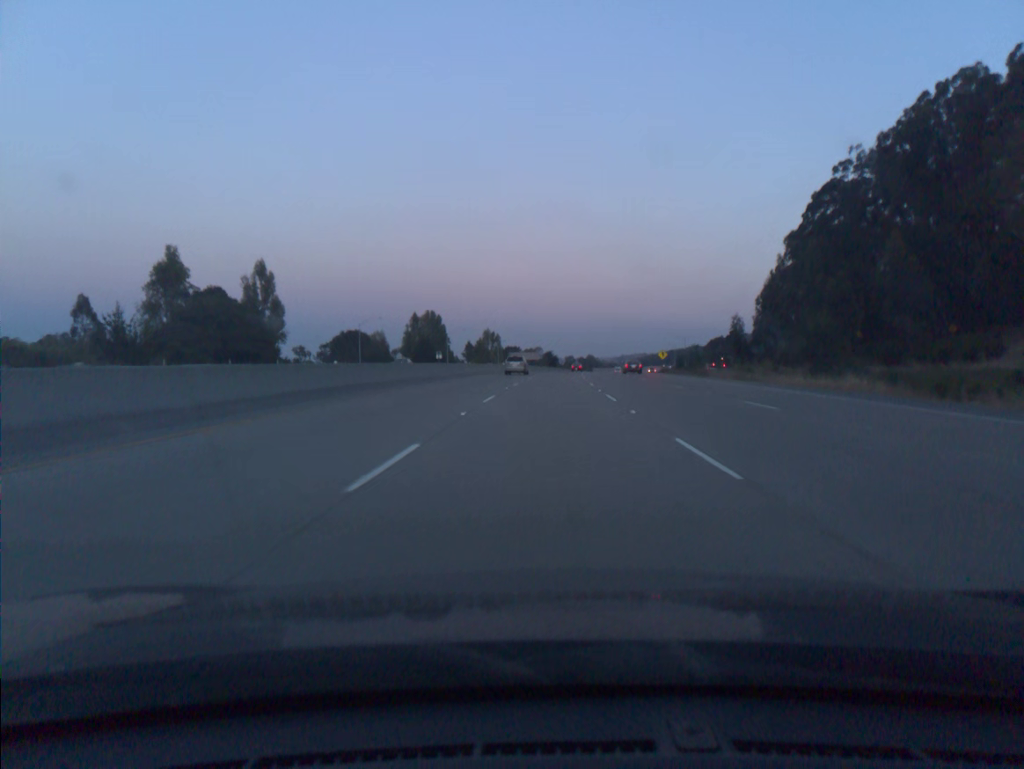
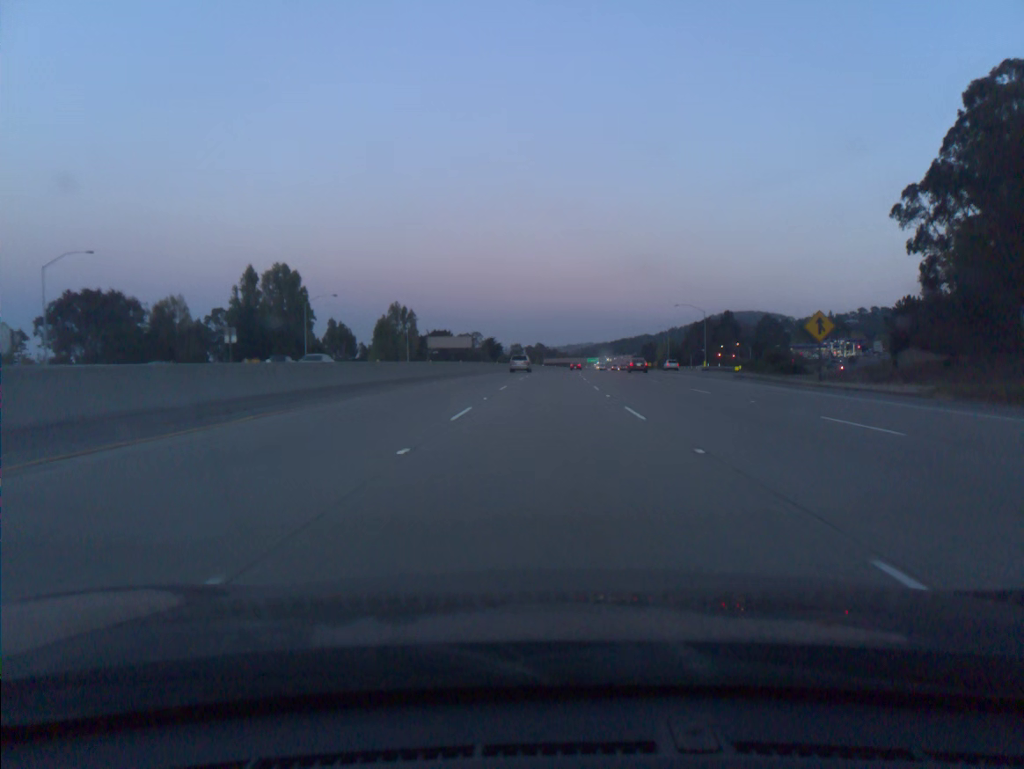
(+3.0, +92.3) m; +4°
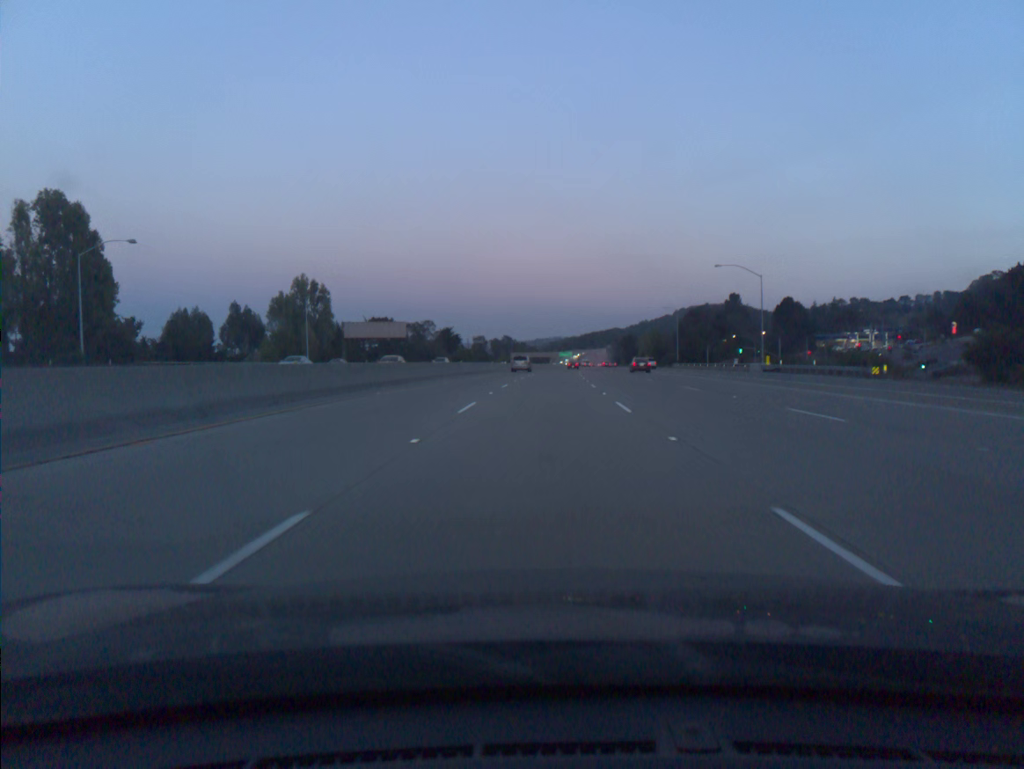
(+1.1, +55.3) m; +2°
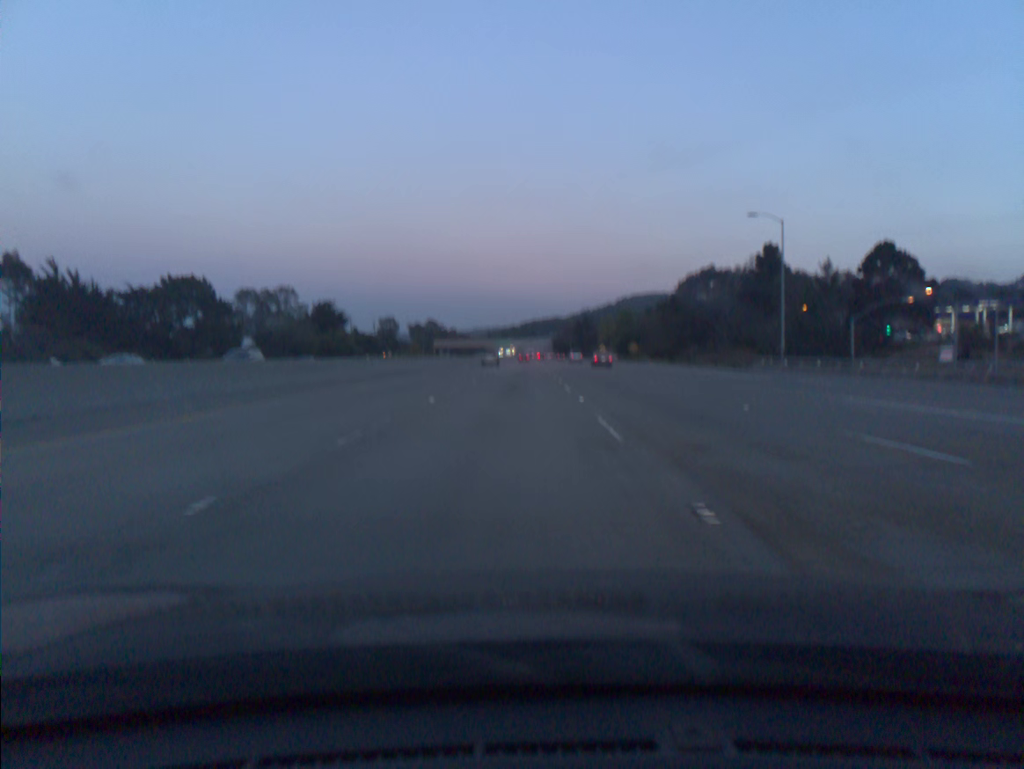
(+3.6, +92.2) m; +4°
